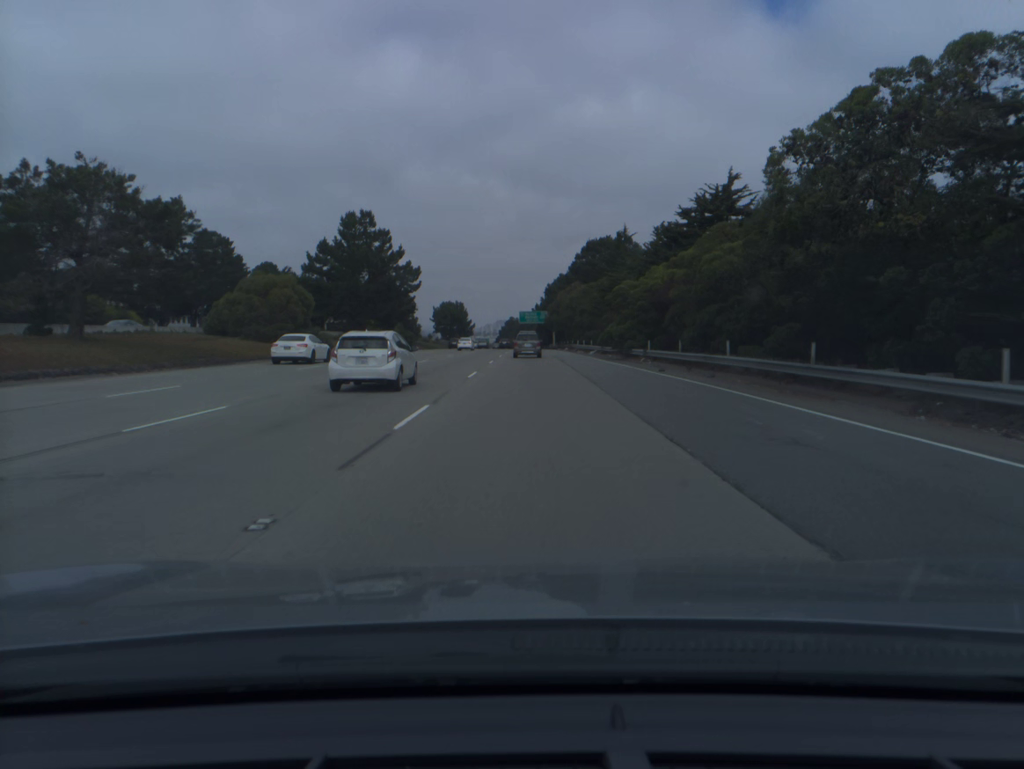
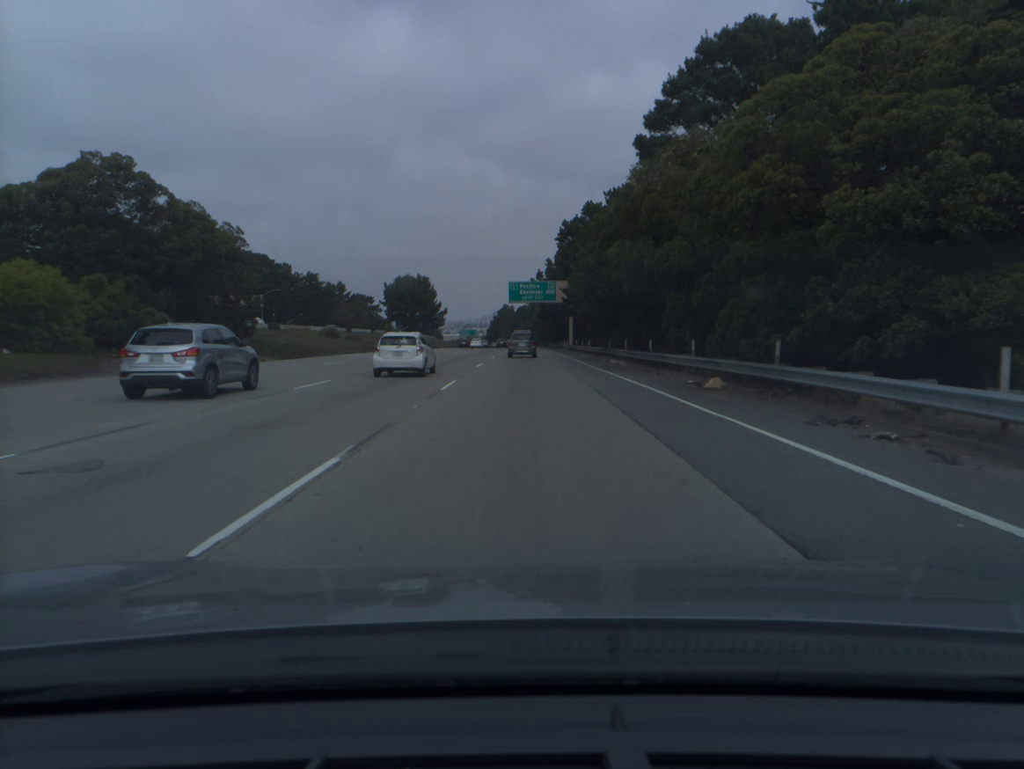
(+0.2, +79.0) m; 0°
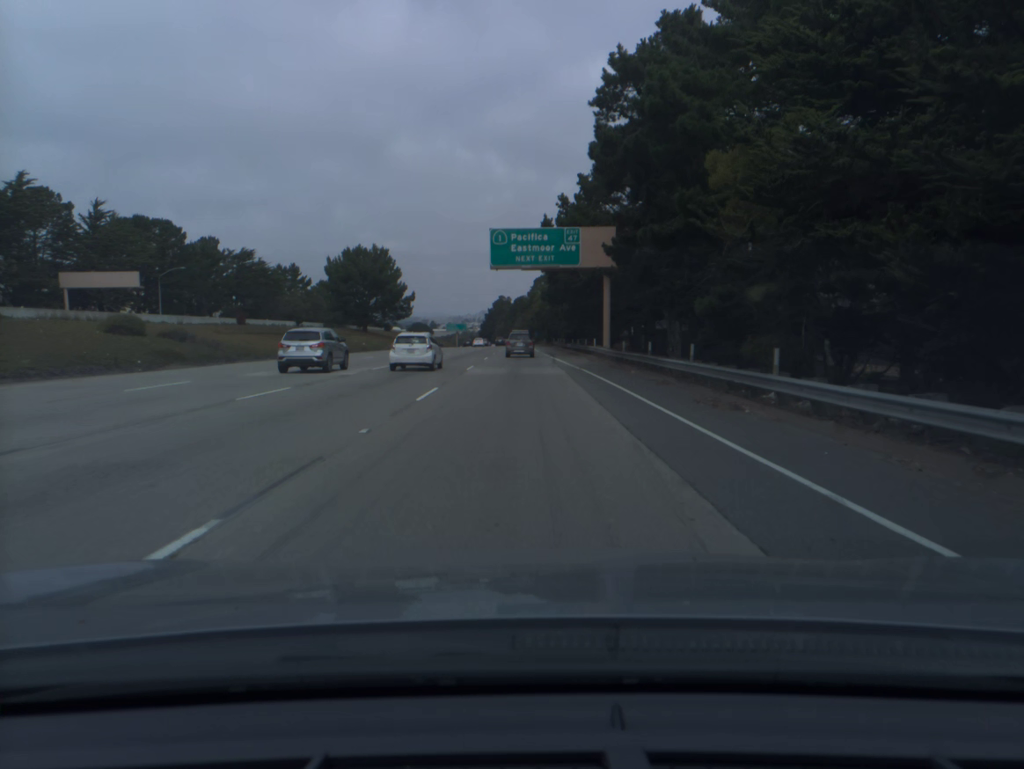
(+0.1, +47.0) m; 0°
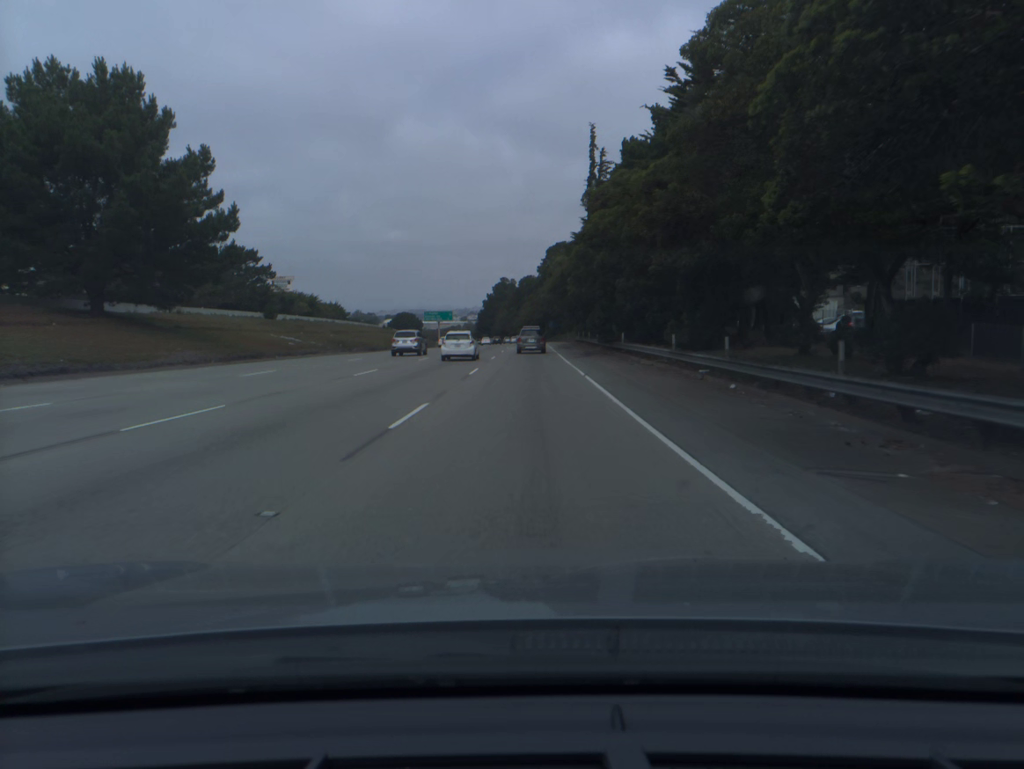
(-0.5, +78.3) m; 0°
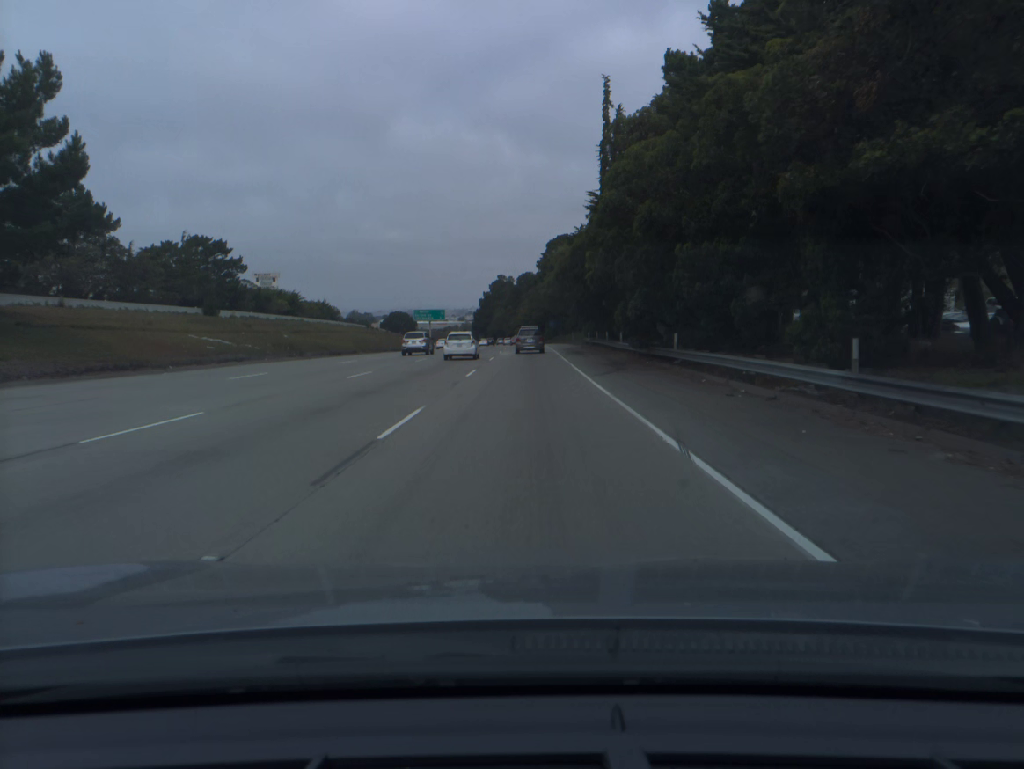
(0.0, +15.7) m; 0°
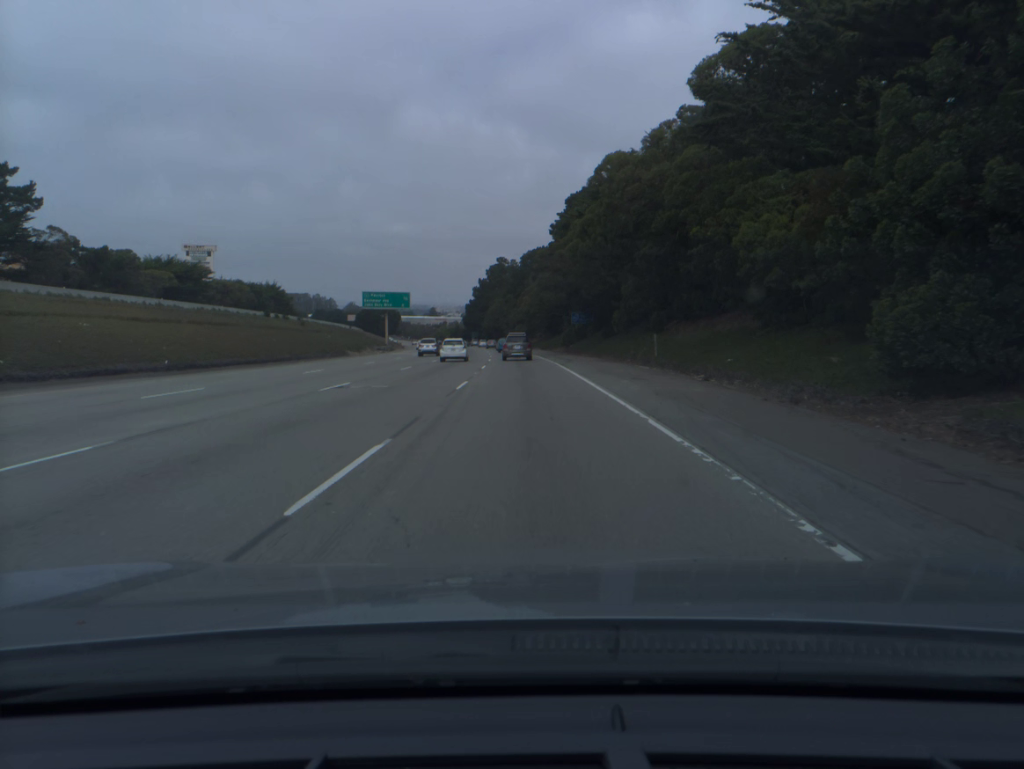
(+0.1, +62.5) m; 0°
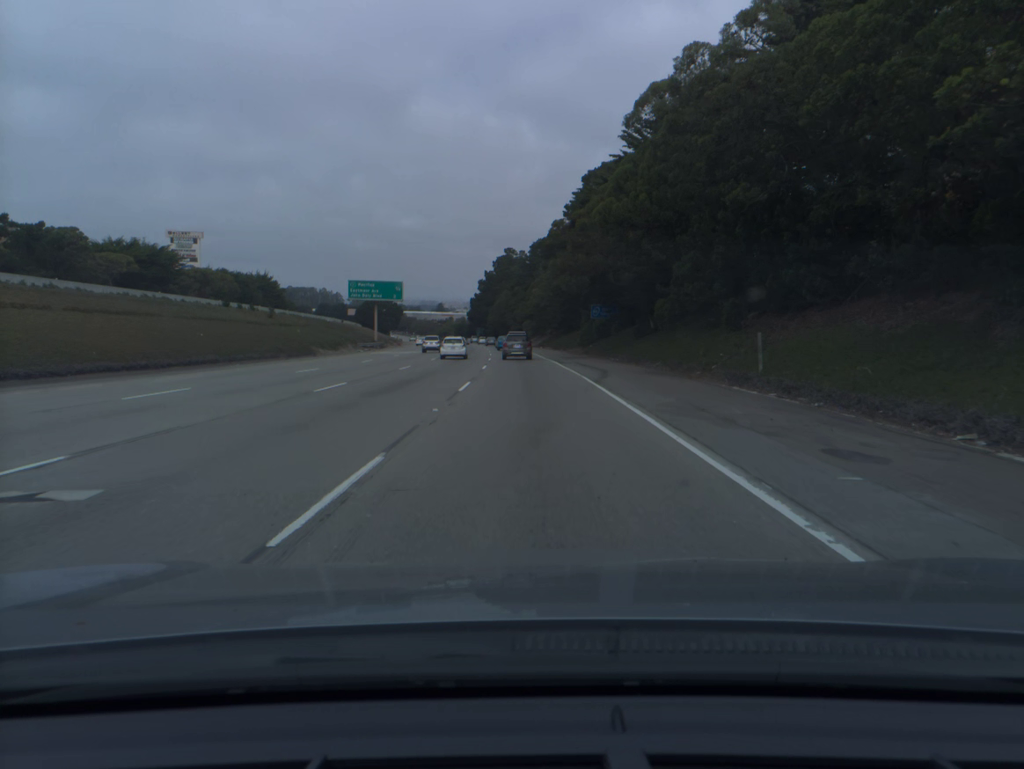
(-0.1, +15.6) m; -1°
